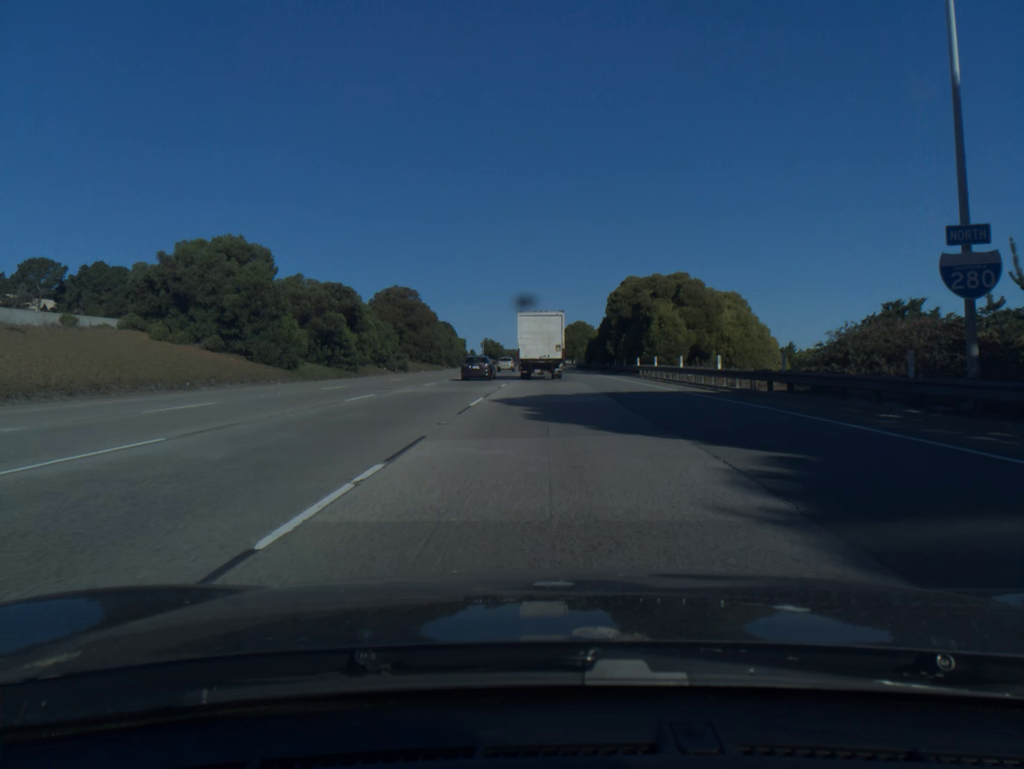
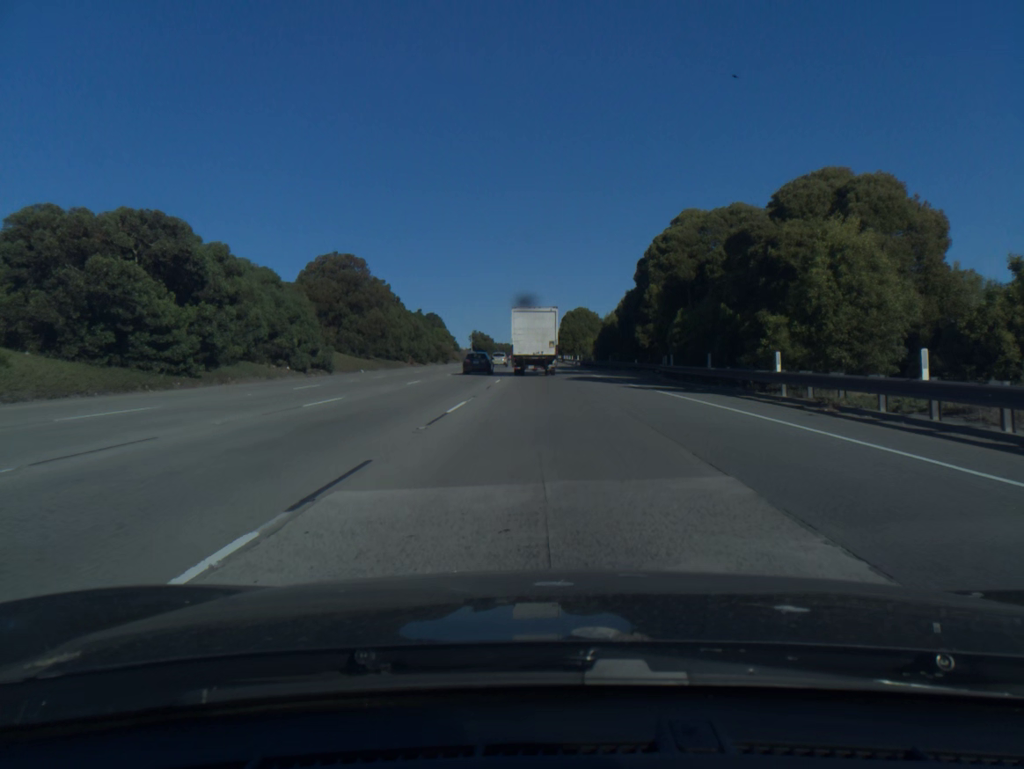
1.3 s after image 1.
(+0.2, +32.3) m; 0°
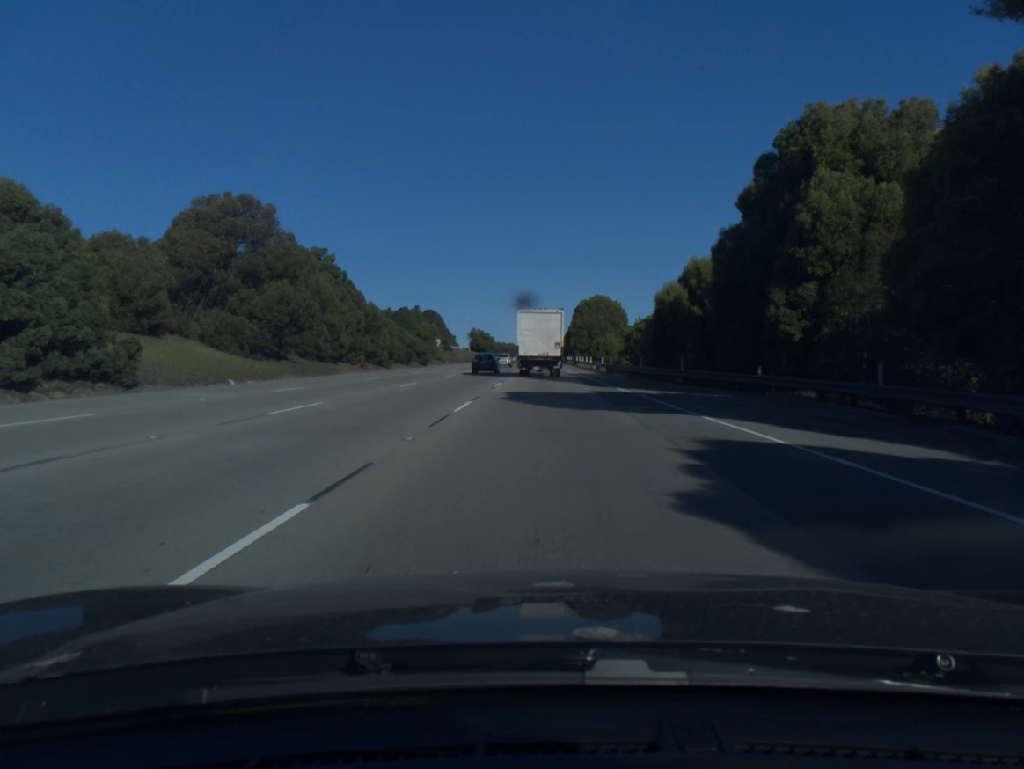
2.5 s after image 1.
(-0.1, +31.9) m; 0°
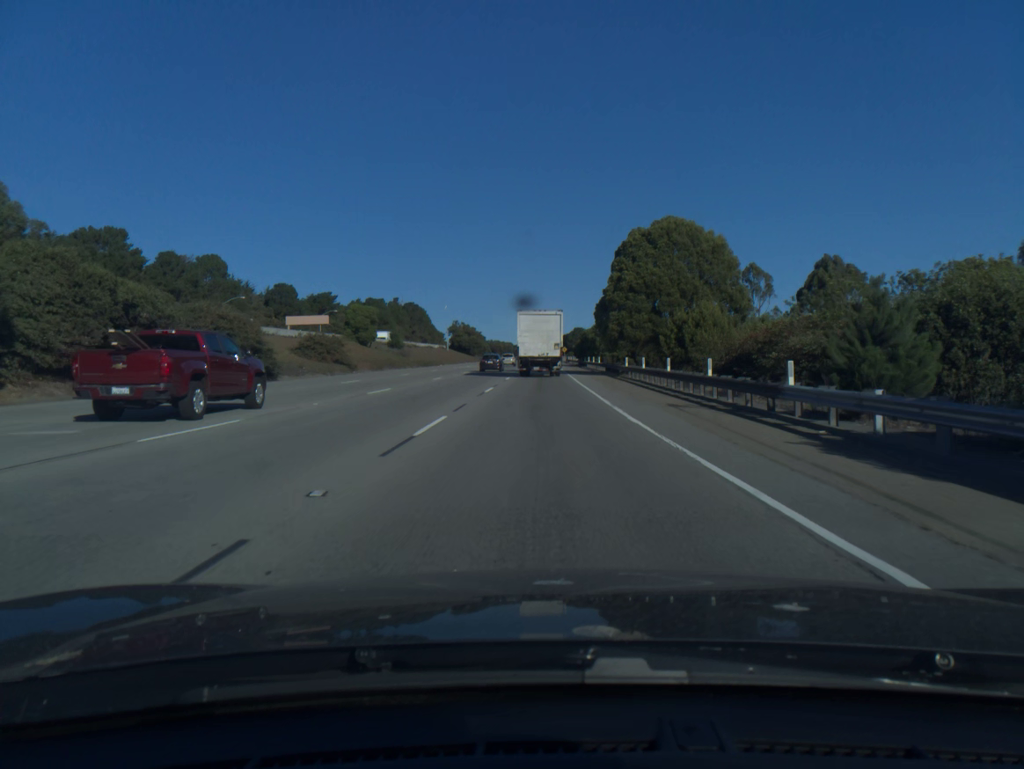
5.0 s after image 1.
(0.0, +63.8) m; 0°
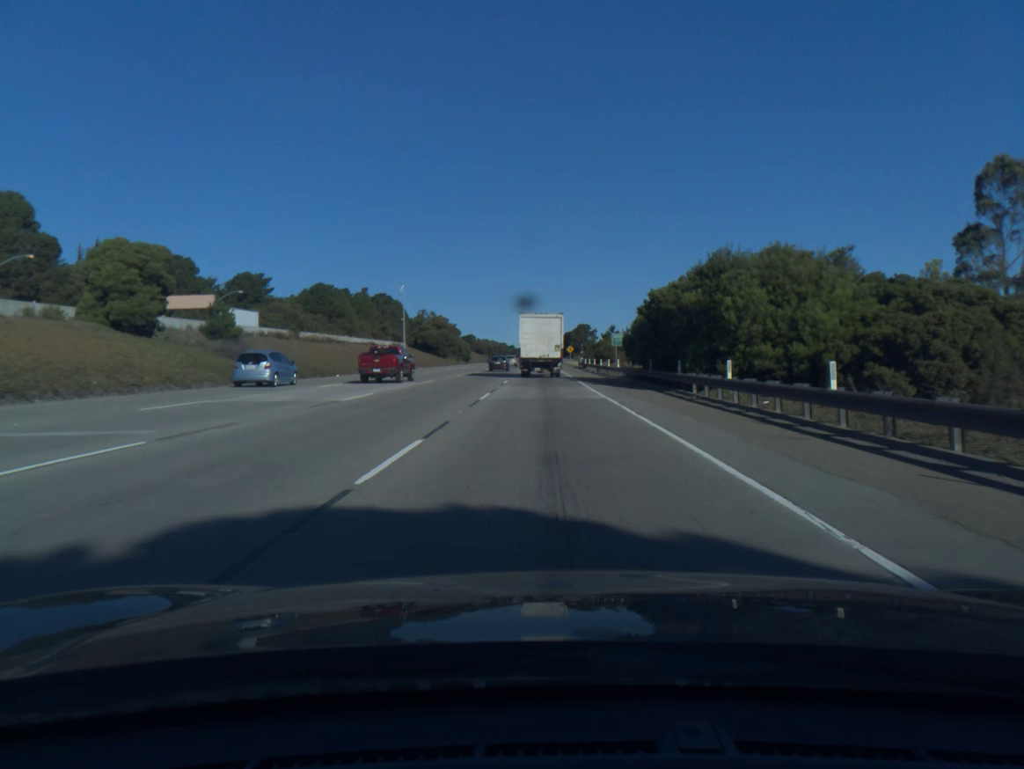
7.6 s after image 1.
(-0.2, +62.7) m; 0°
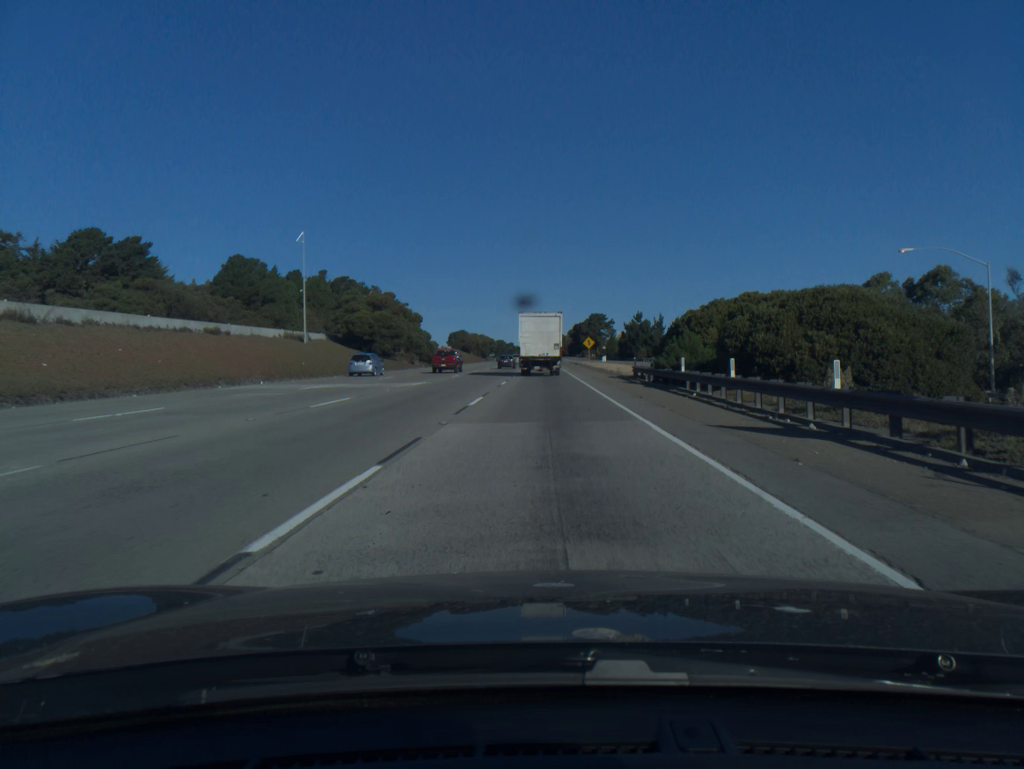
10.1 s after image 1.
(0.0, +61.1) m; 0°
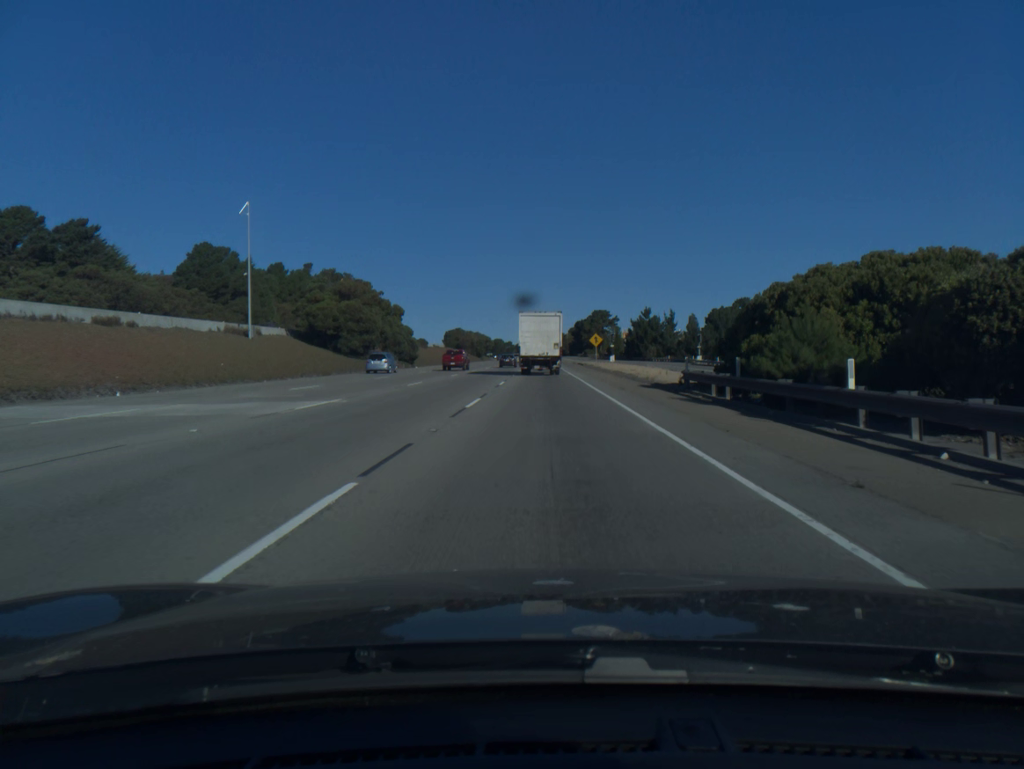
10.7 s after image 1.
(0.0, +15.8) m; 0°
